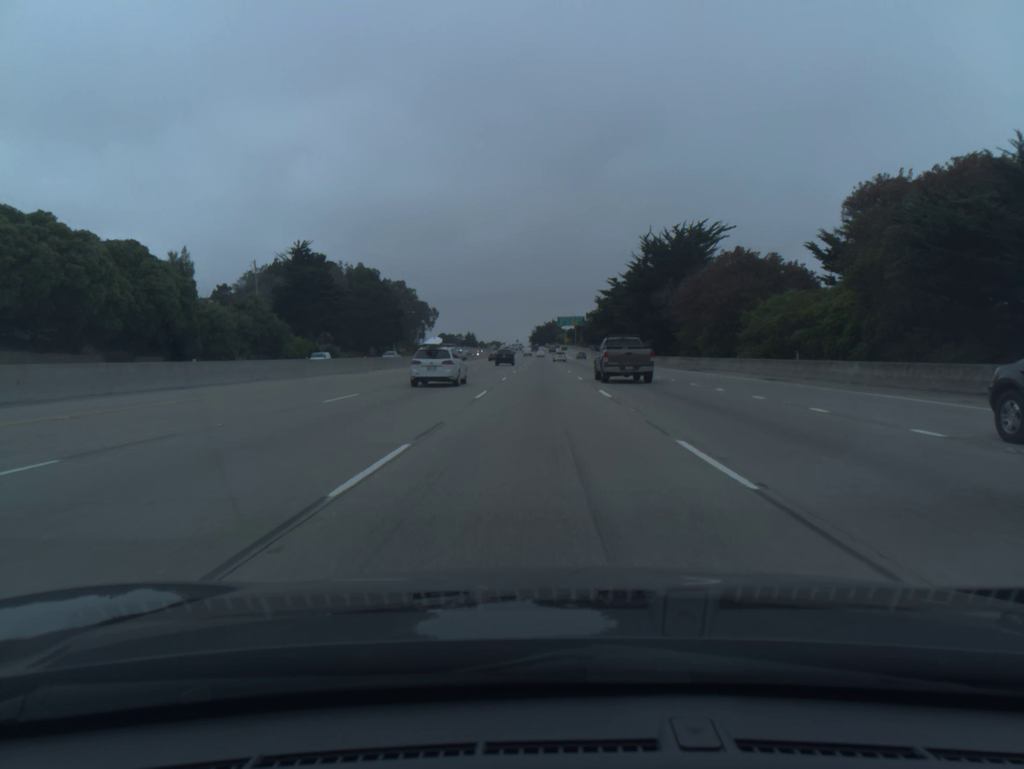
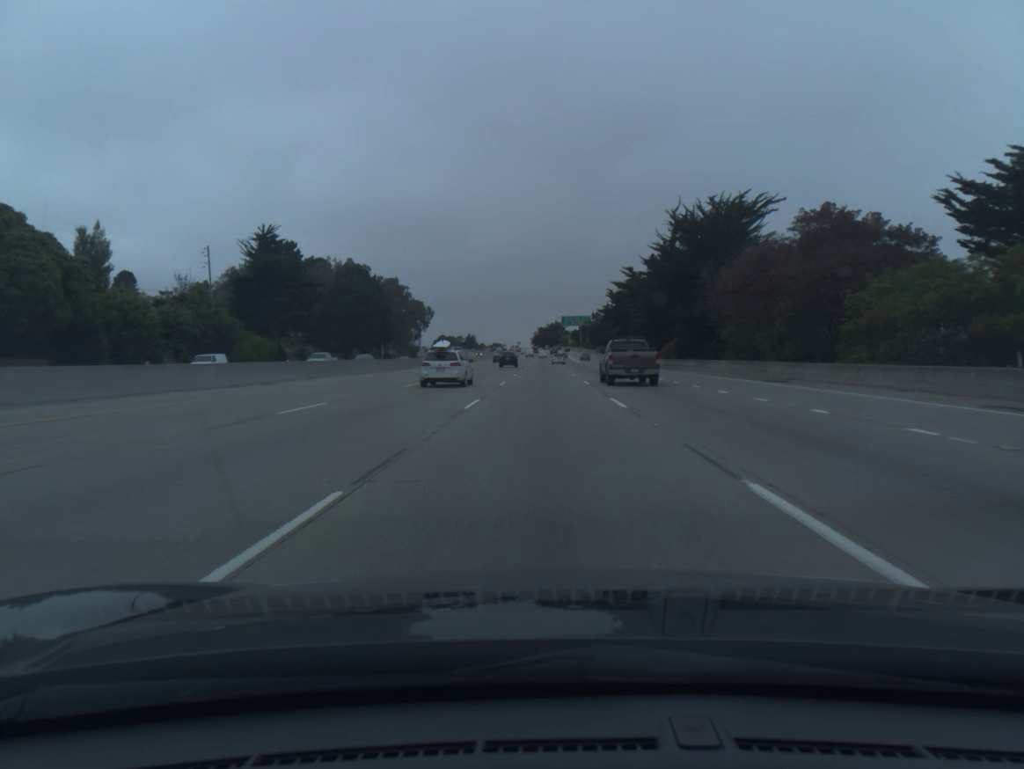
(0.0, +18.1) m; 0°
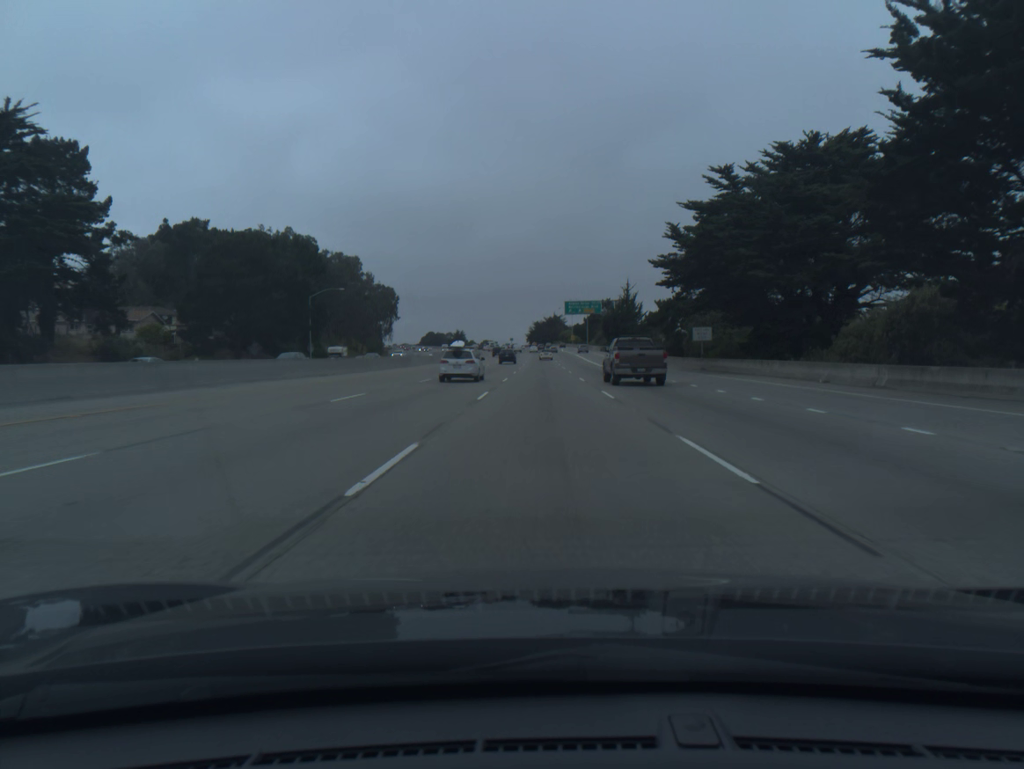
(0.0, +54.5) m; 0°
